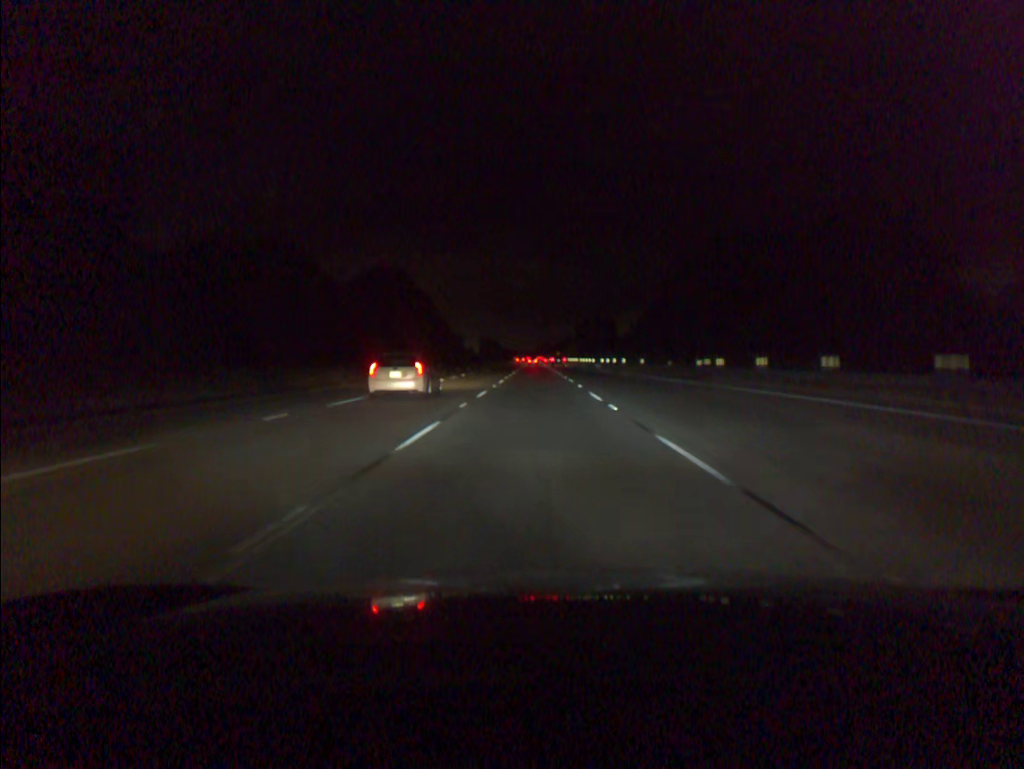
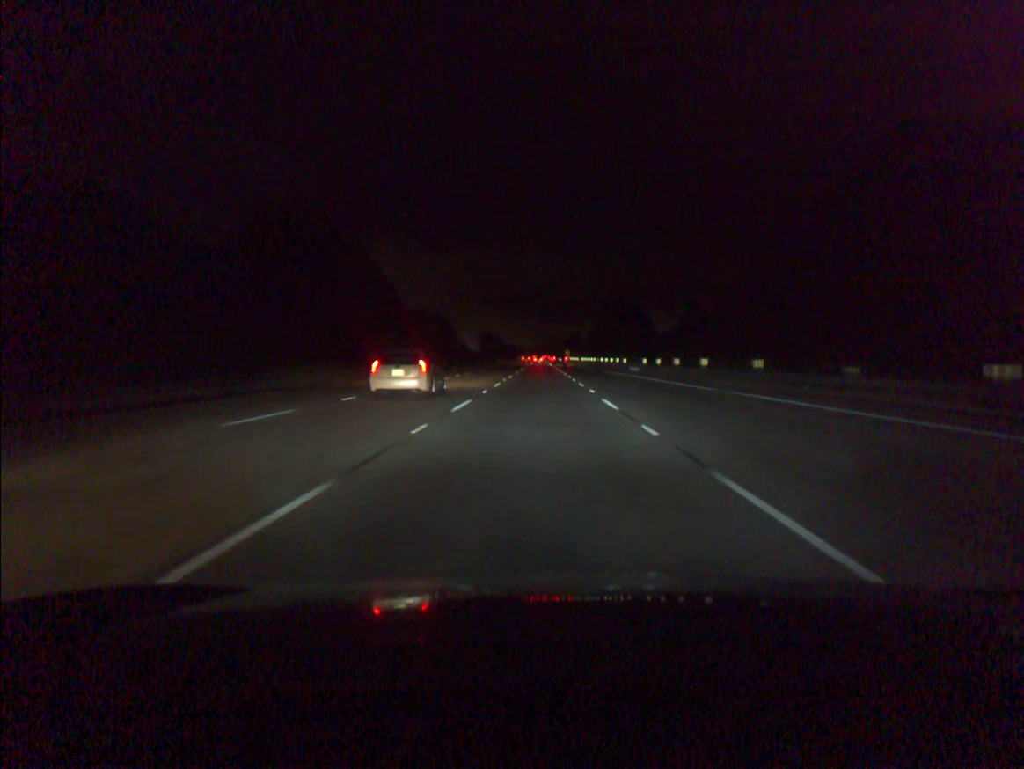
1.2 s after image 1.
(-0.2, +36.7) m; -1°
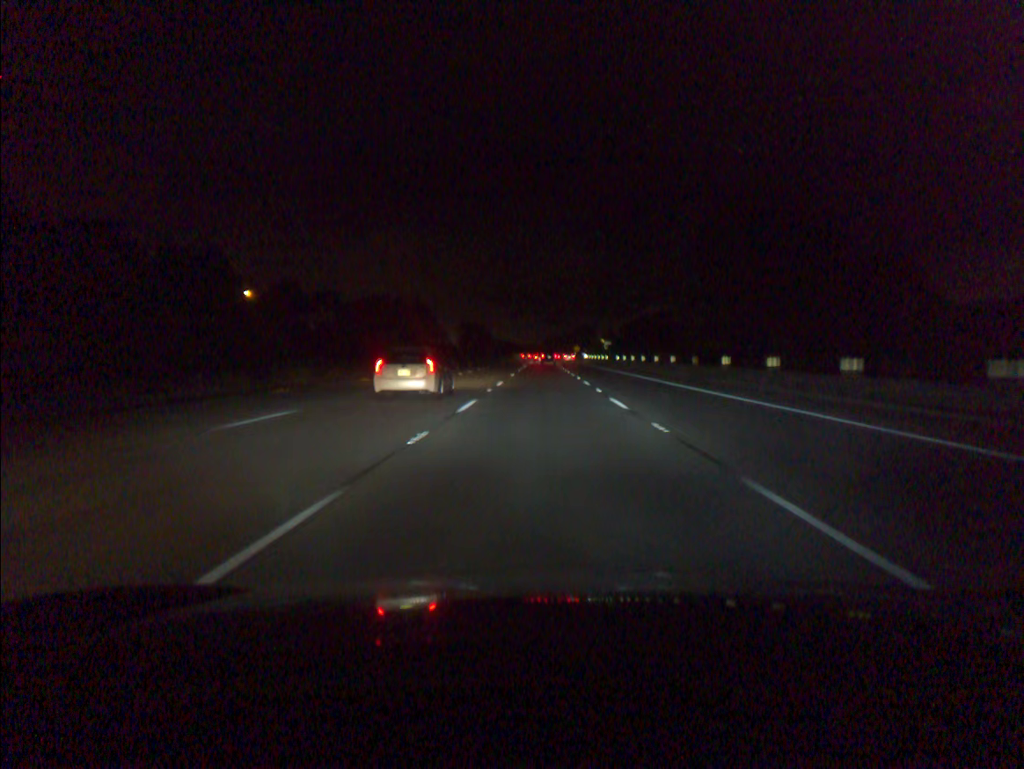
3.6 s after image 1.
(-0.3, +73.5) m; 0°
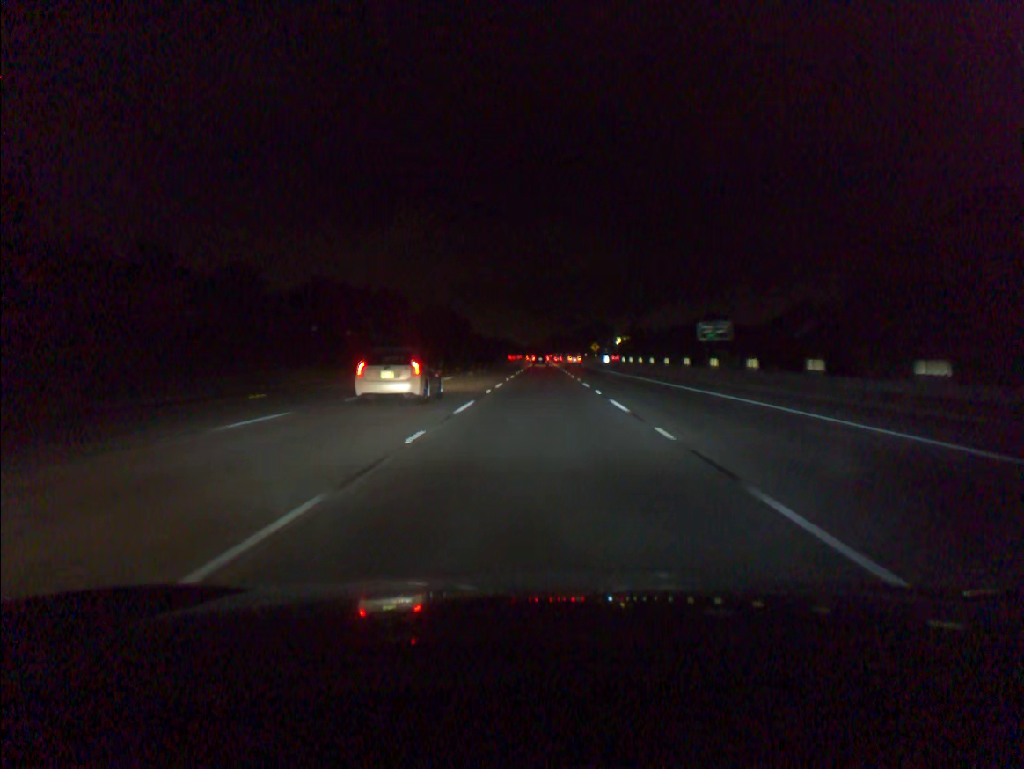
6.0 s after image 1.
(+0.1, +73.3) m; 0°
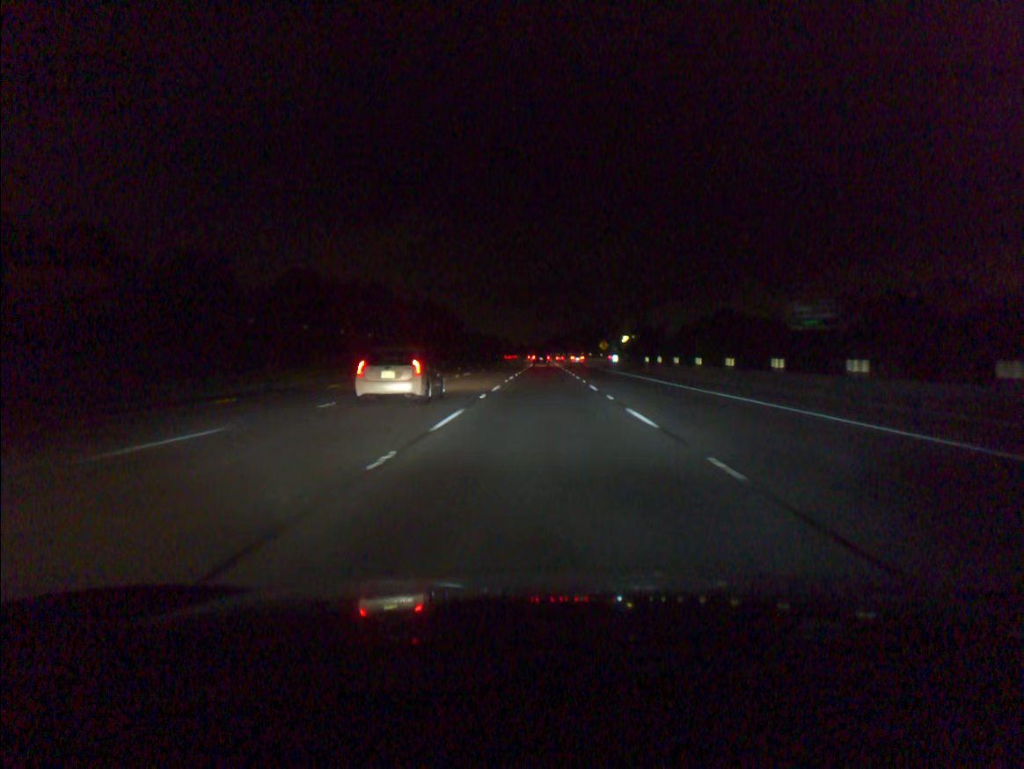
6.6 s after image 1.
(0.0, +18.3) m; 0°
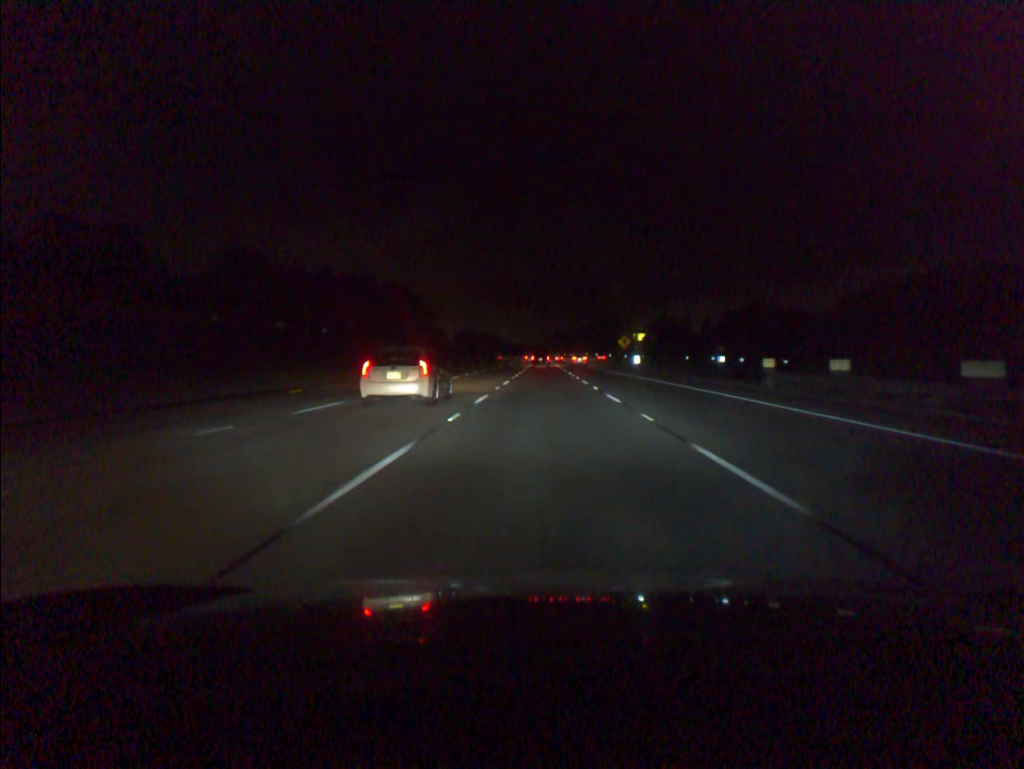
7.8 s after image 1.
(0.0, +36.5) m; 0°
